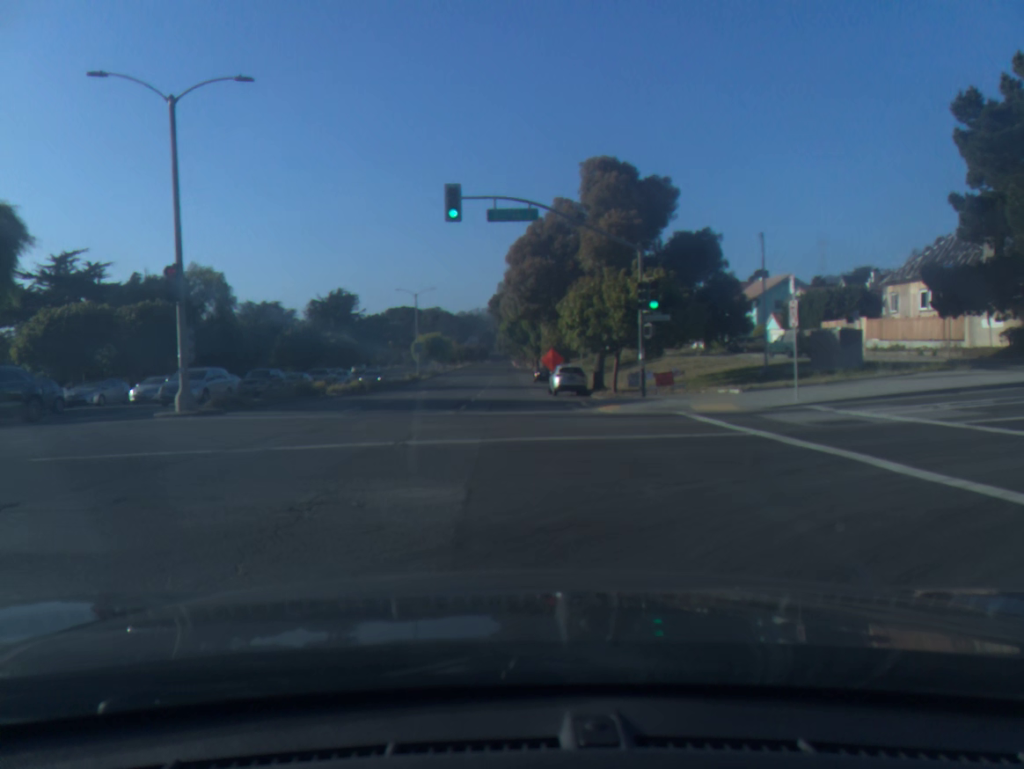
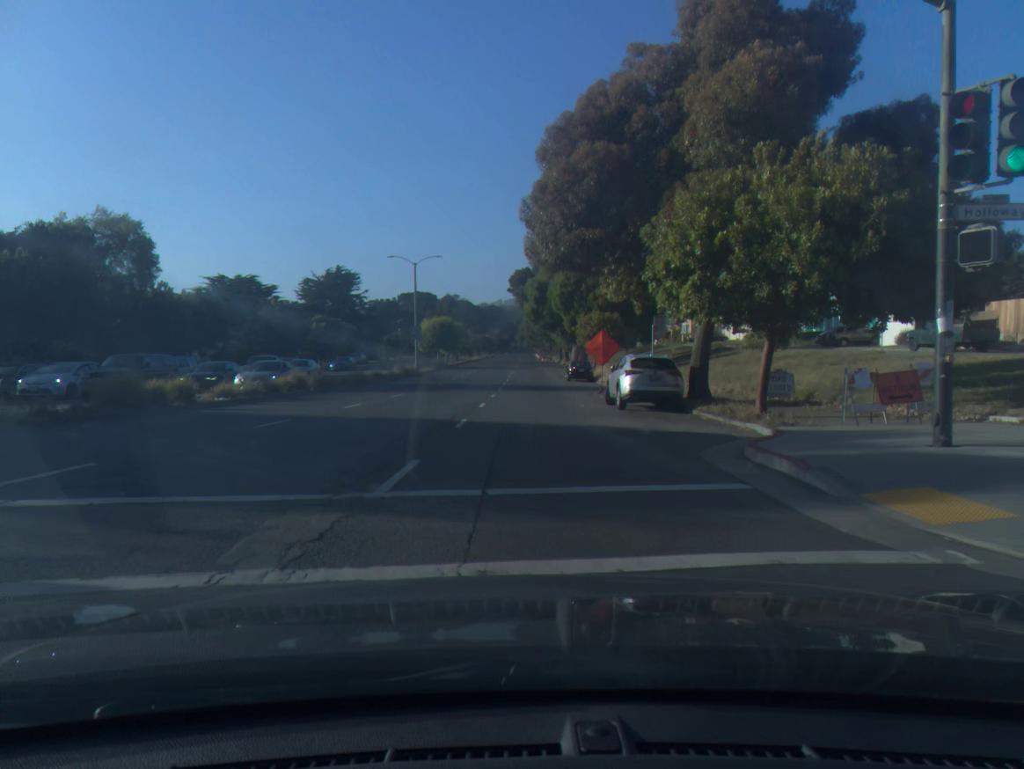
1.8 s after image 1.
(-0.4, +17.9) m; -2°
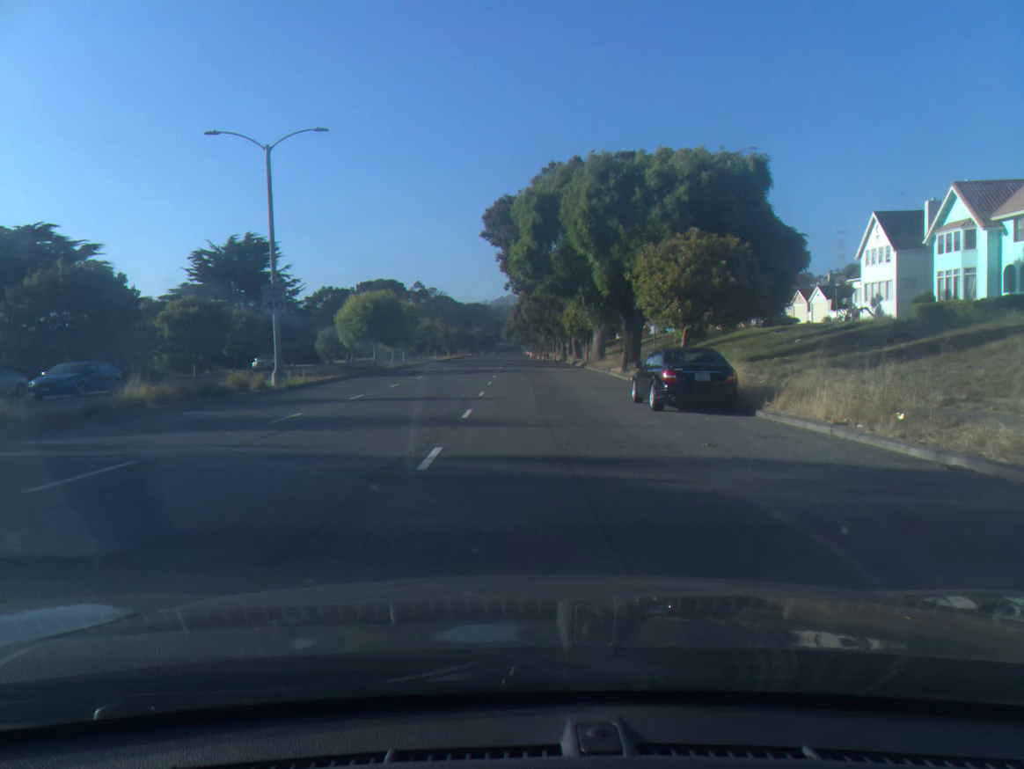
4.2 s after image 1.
(+0.3, +35.8) m; +1°
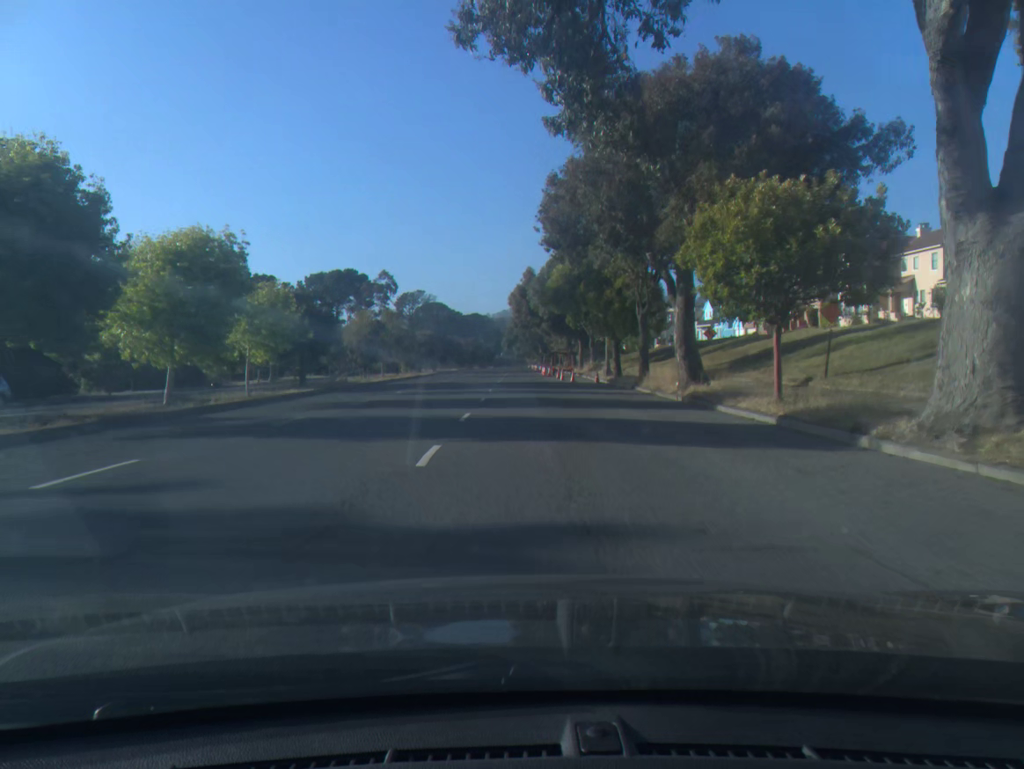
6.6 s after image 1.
(0.0, +43.5) m; 0°
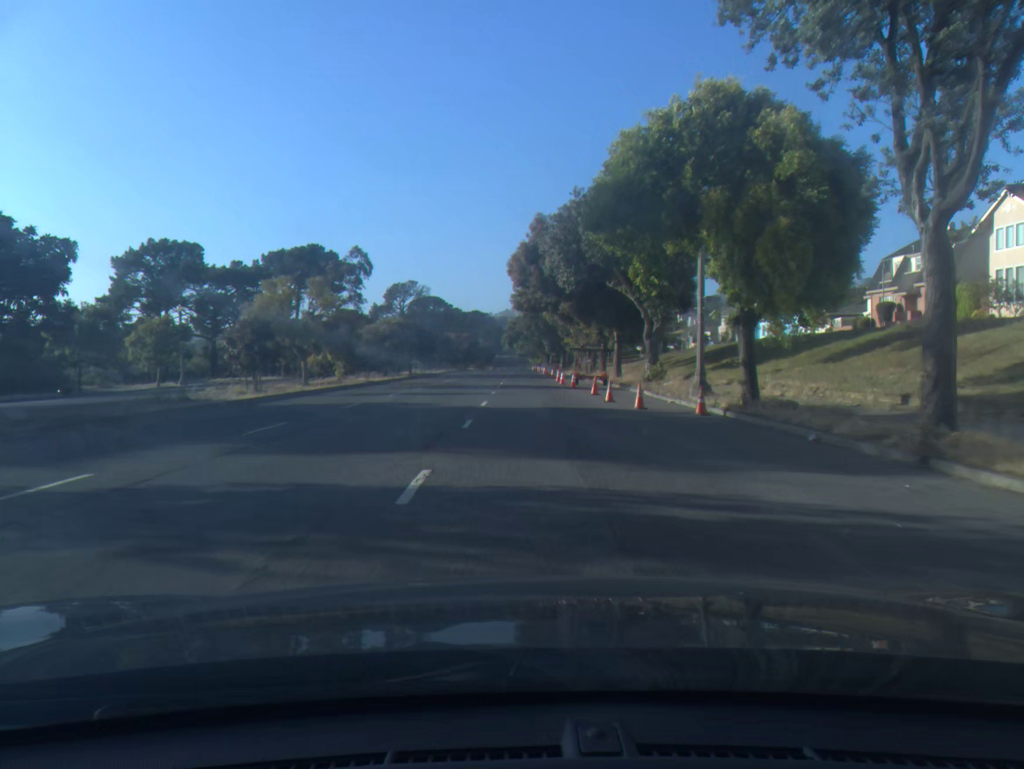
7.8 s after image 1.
(-0.1, +23.2) m; 0°
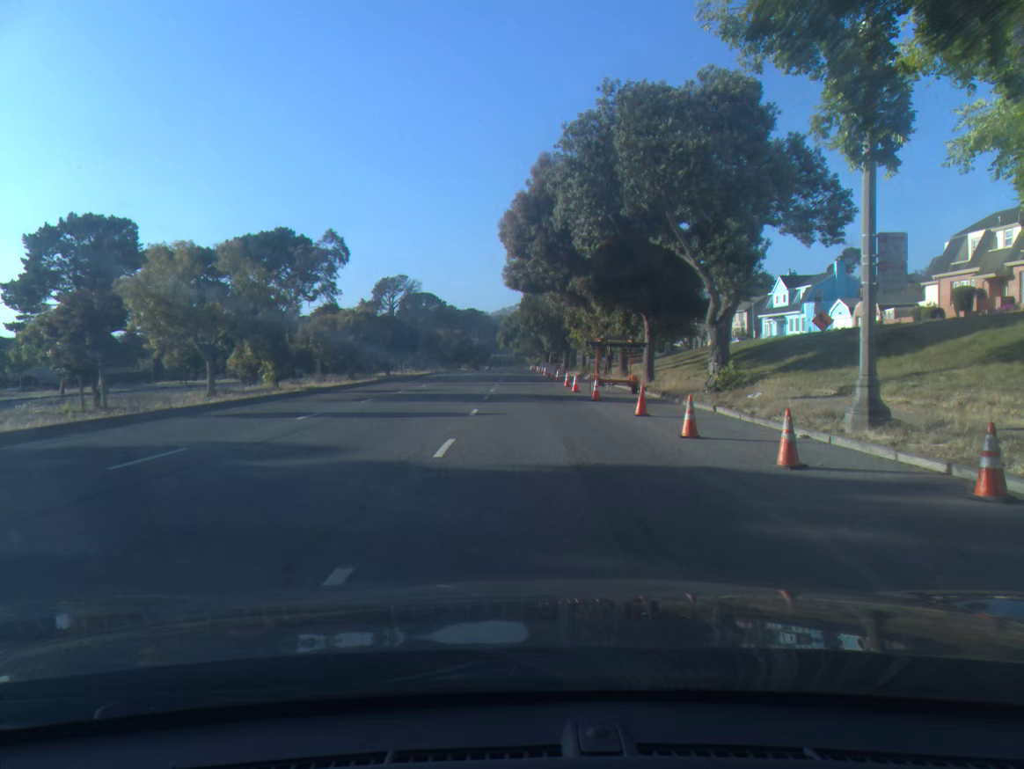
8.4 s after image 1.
(0.0, +11.6) m; 0°
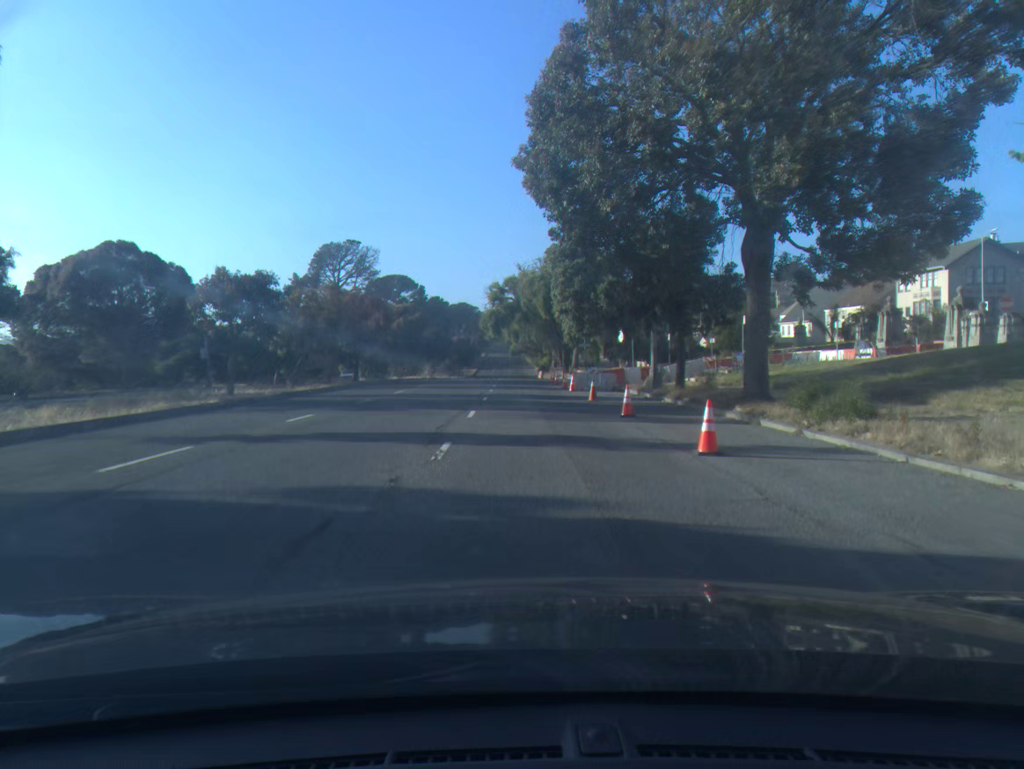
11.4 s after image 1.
(0.0, +58.7) m; 0°
